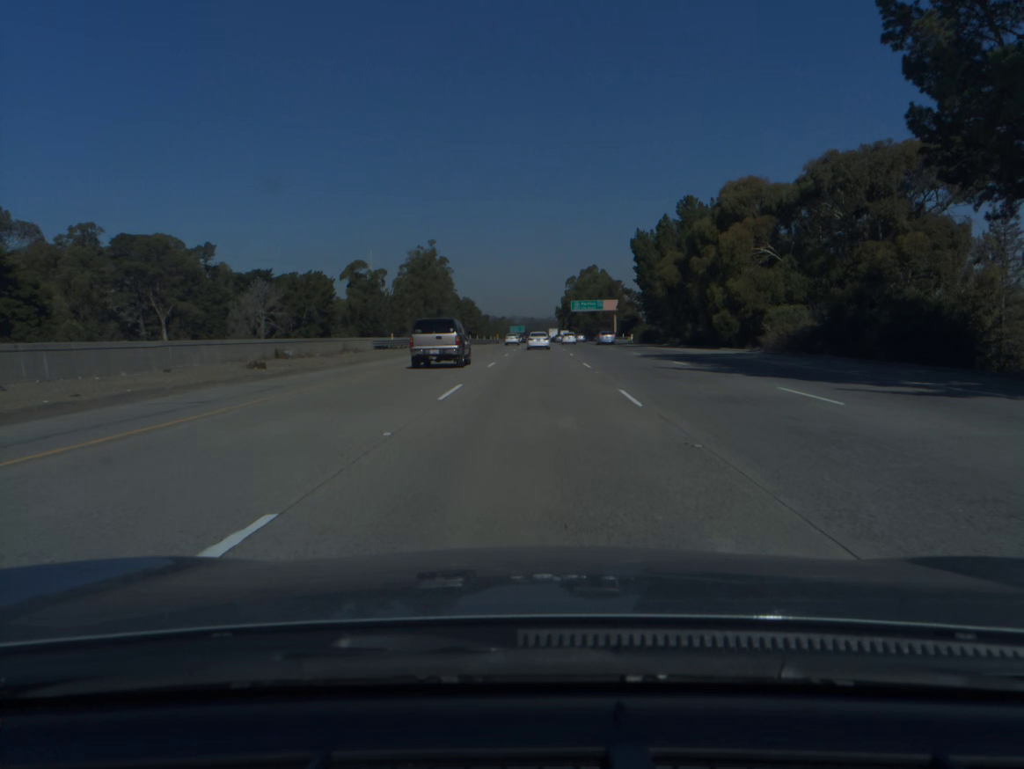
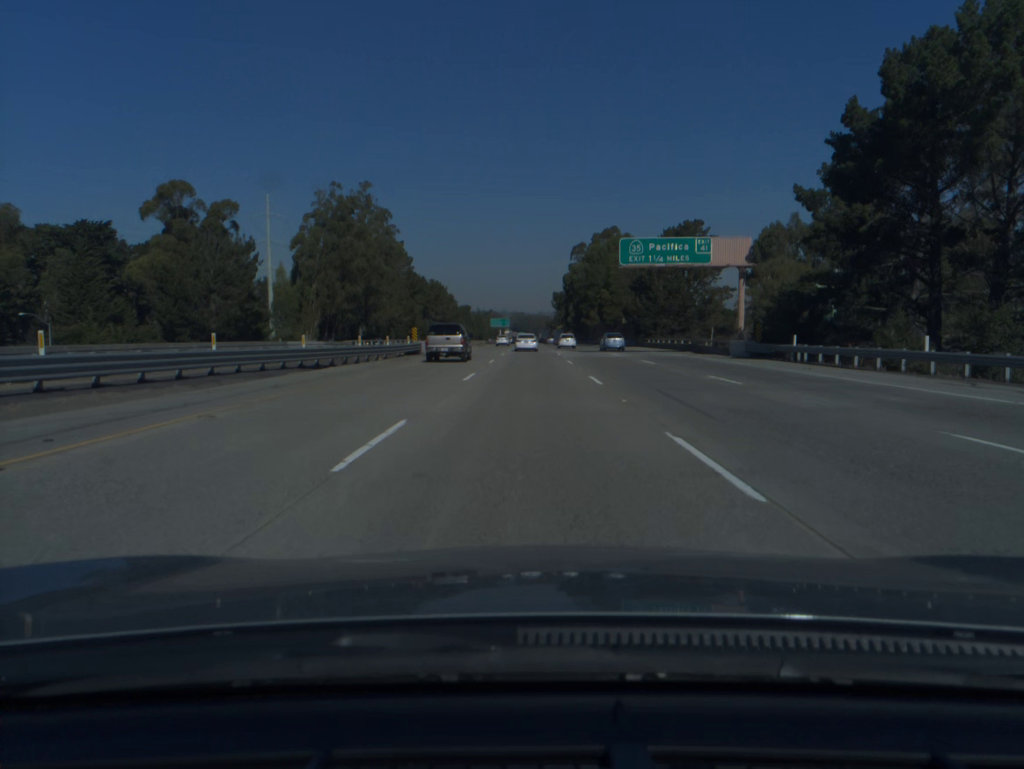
(+1.2, +96.0) m; +1°
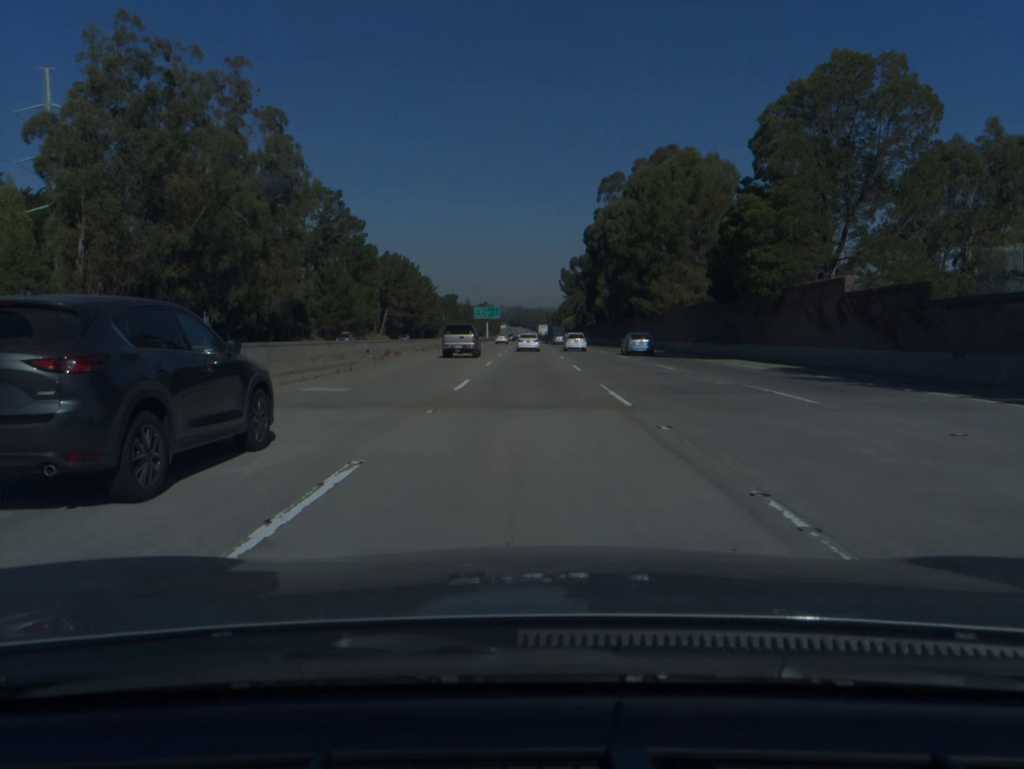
(0.0, +76.9) m; 0°
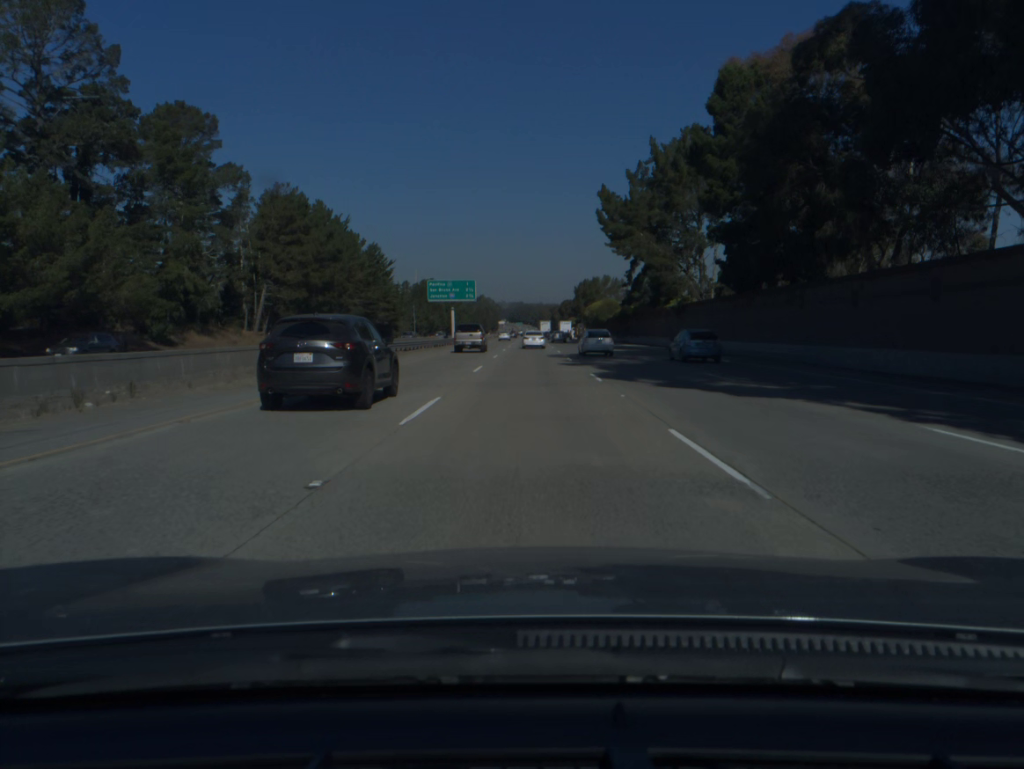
(-0.2, +95.2) m; 0°
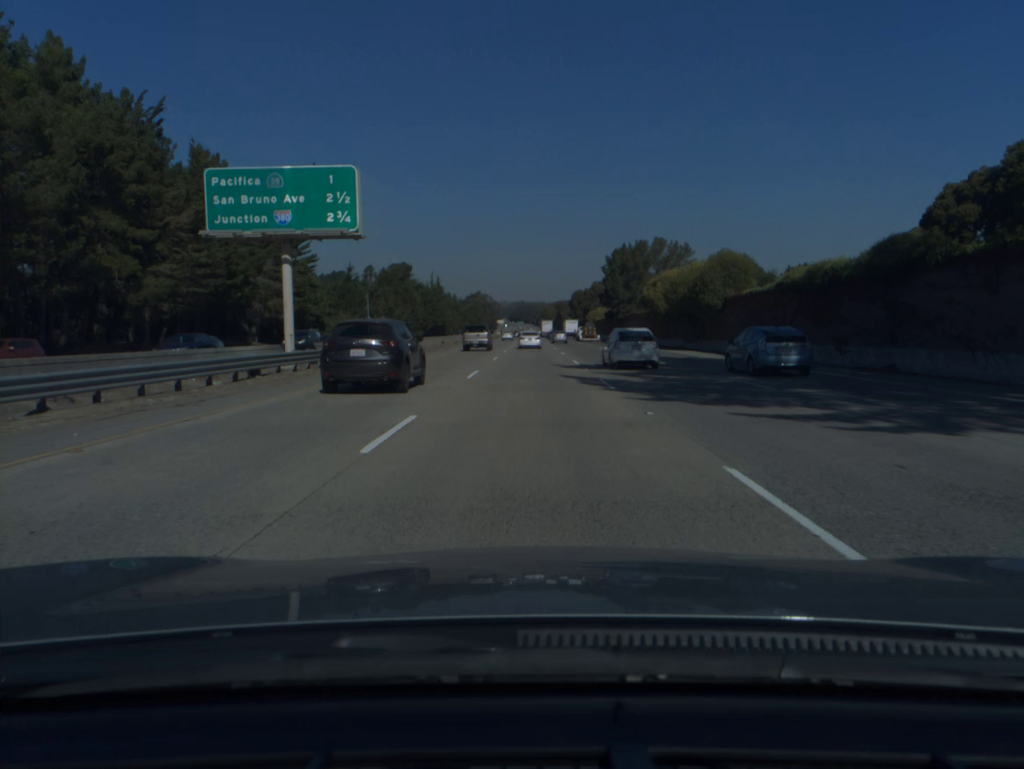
(0.0, +76.2) m; 0°
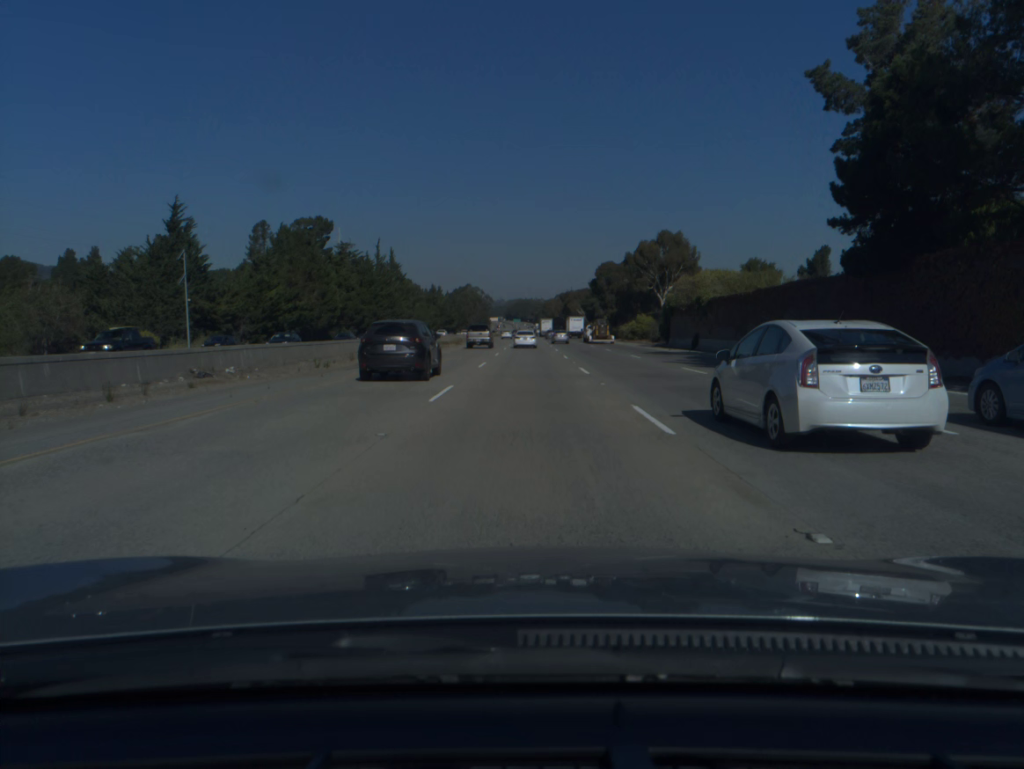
(+0.2, +95.9) m; 0°
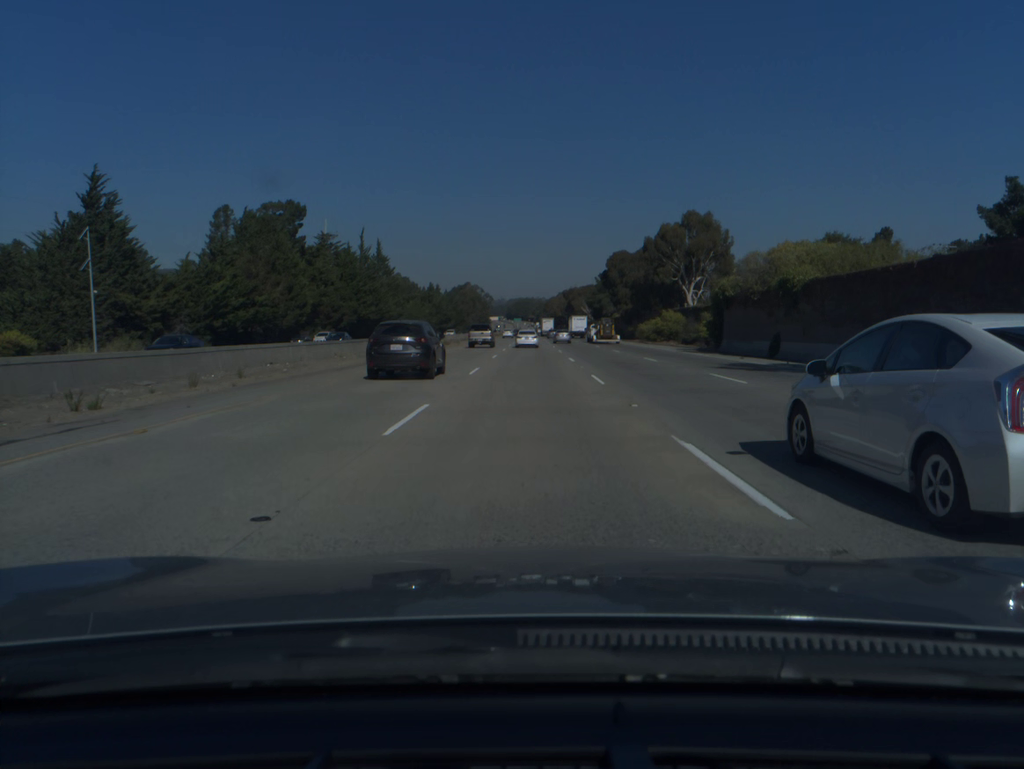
(0.0, +19.2) m; 0°
